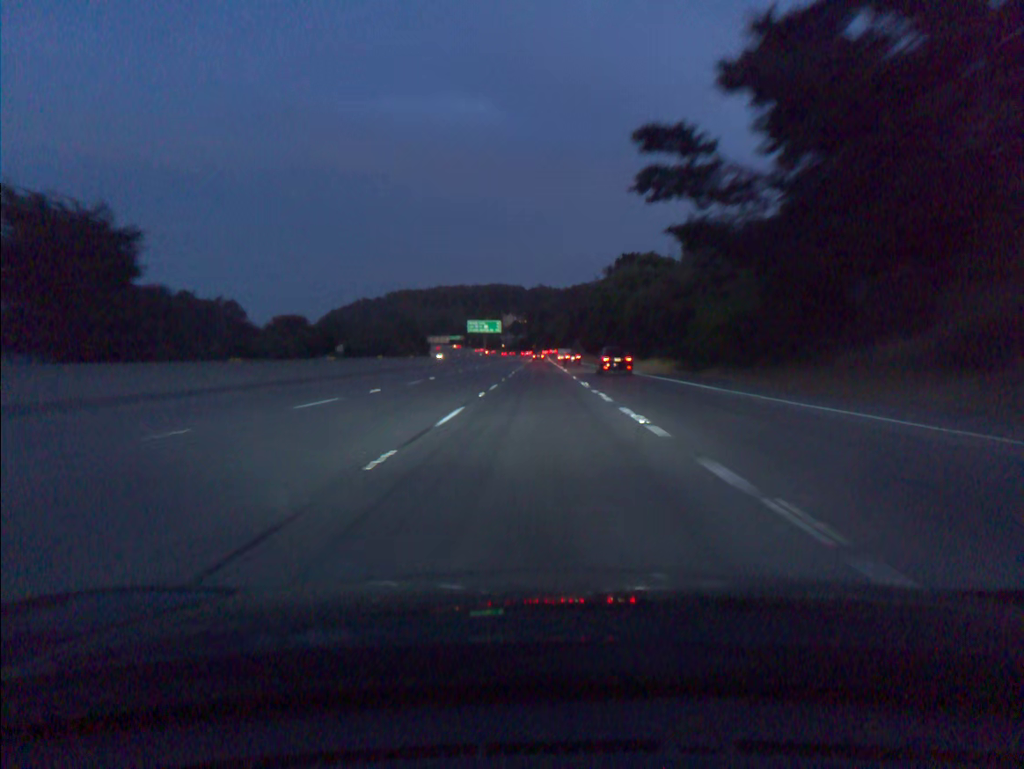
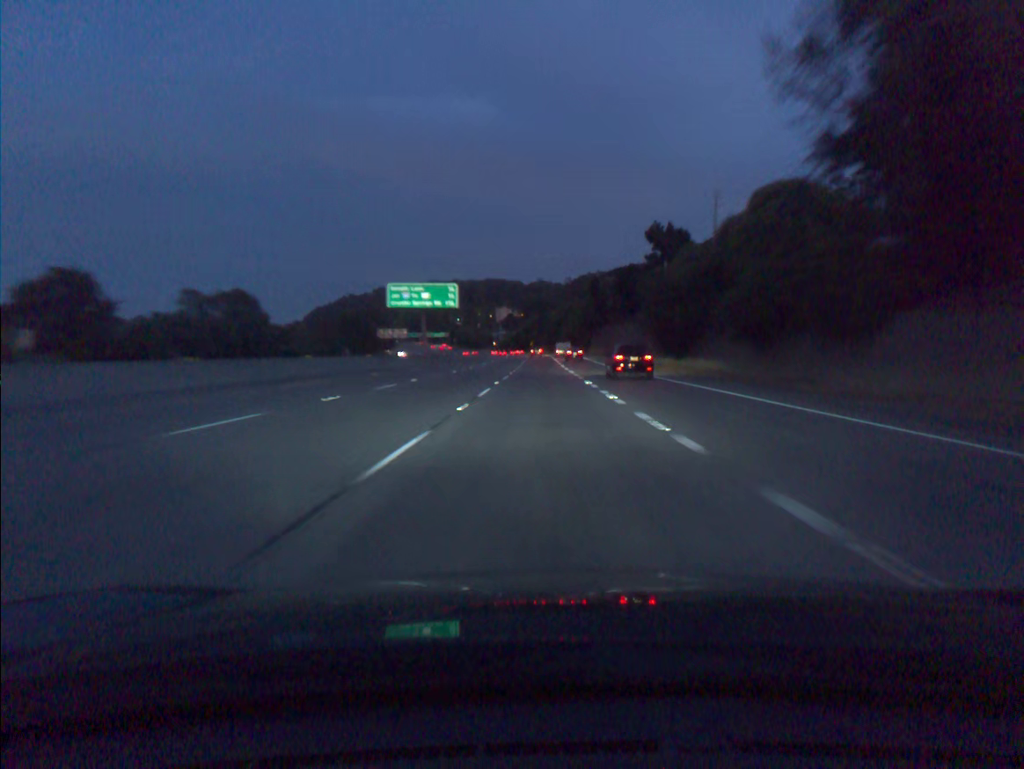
(-0.3, +91.9) m; 0°
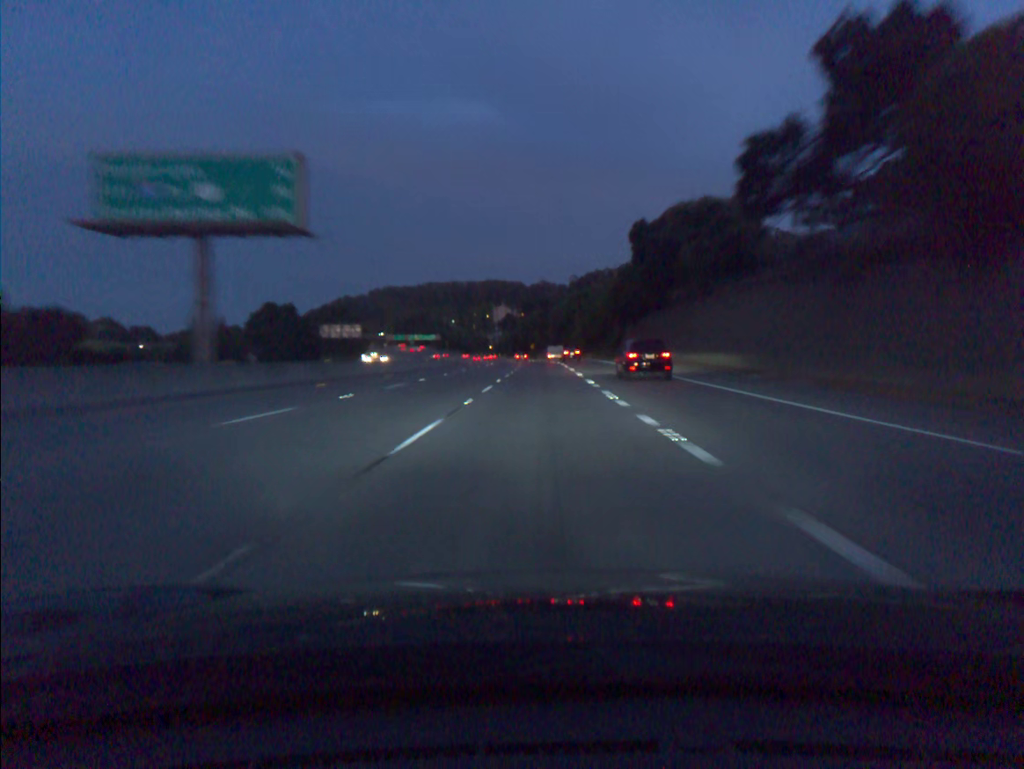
(0.0, +54.8) m; 0°
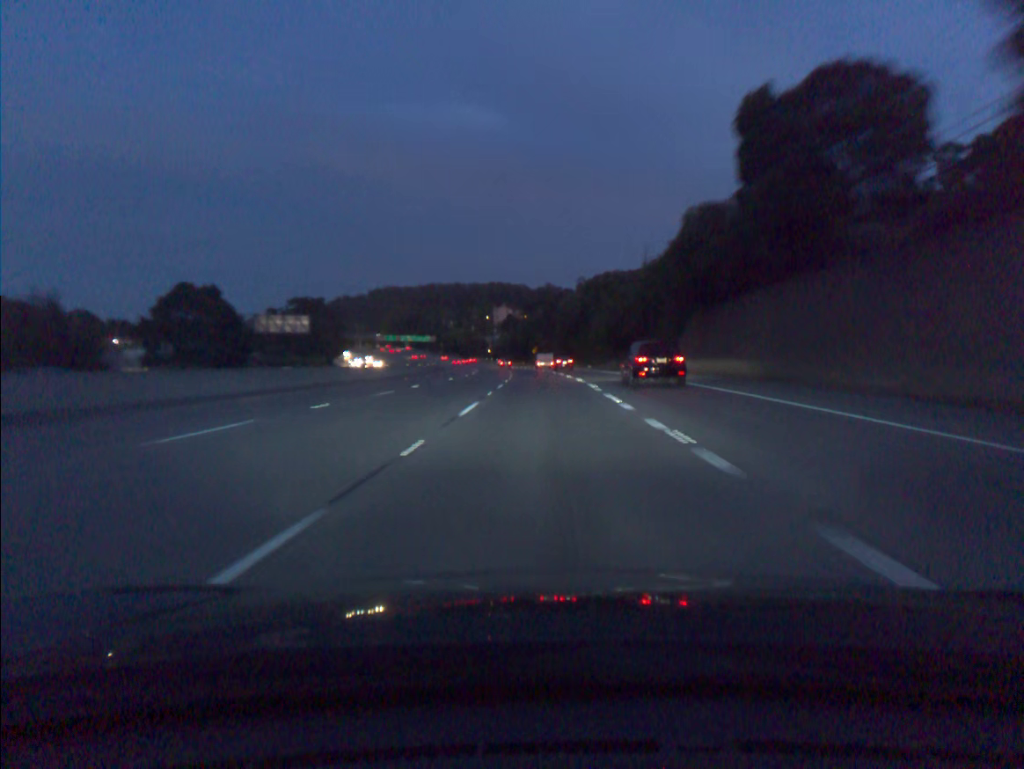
(-0.1, +36.5) m; 0°
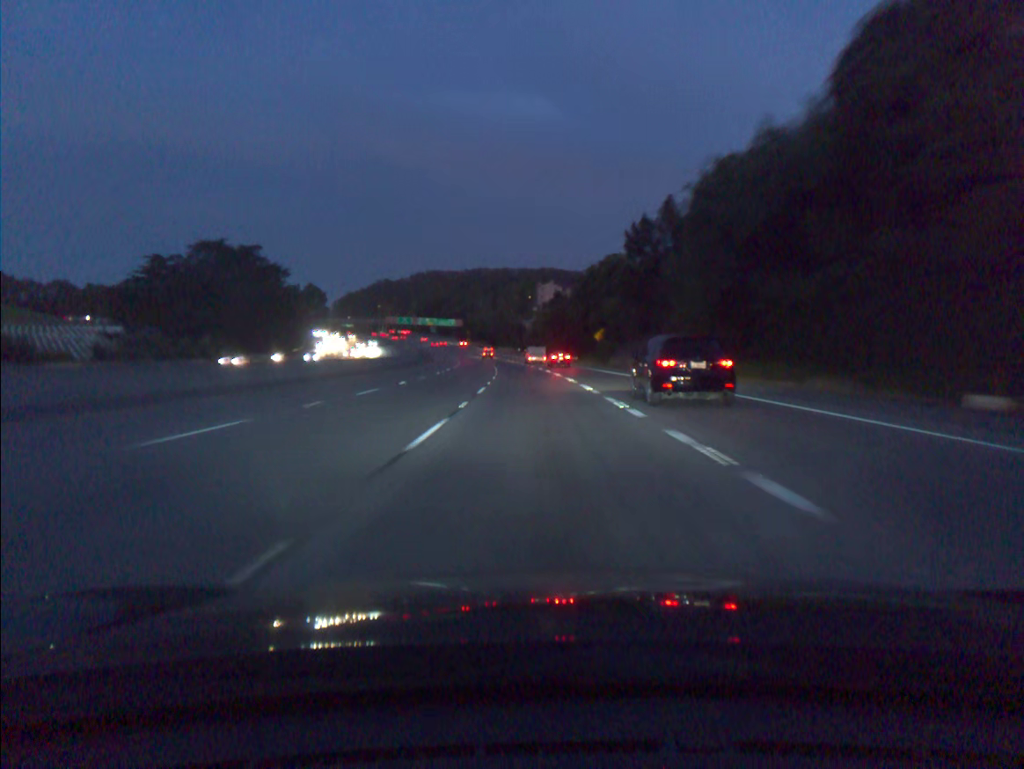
(-2.2, +91.5) m; -4°
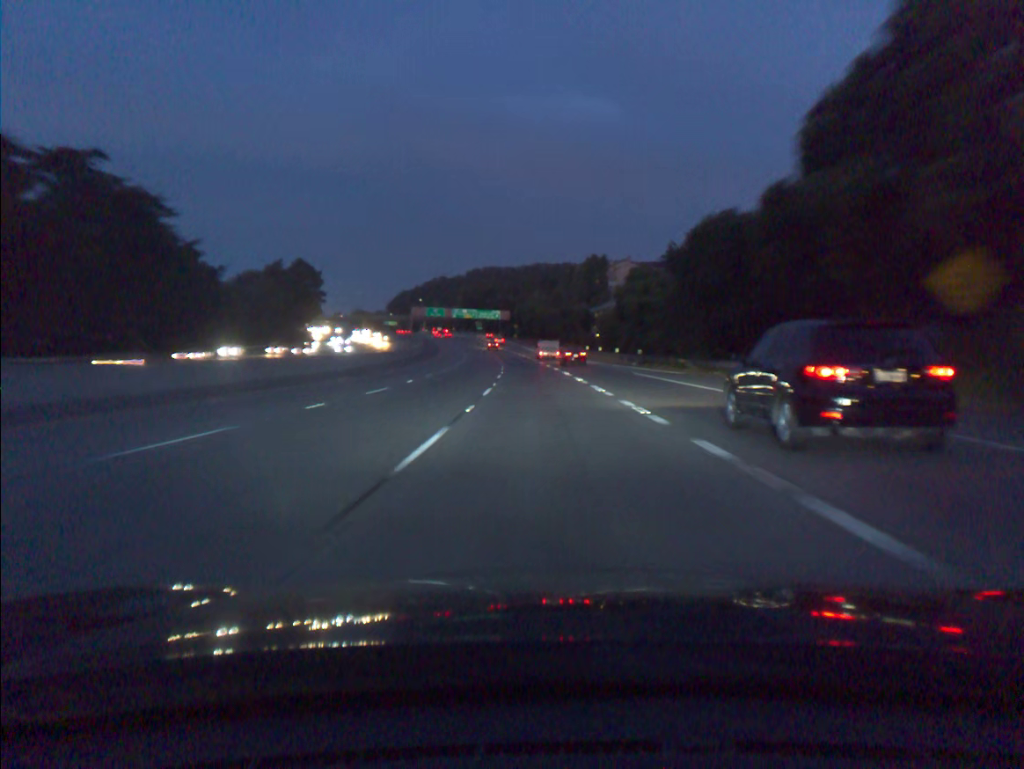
(-3.0, +73.3) m; -5°
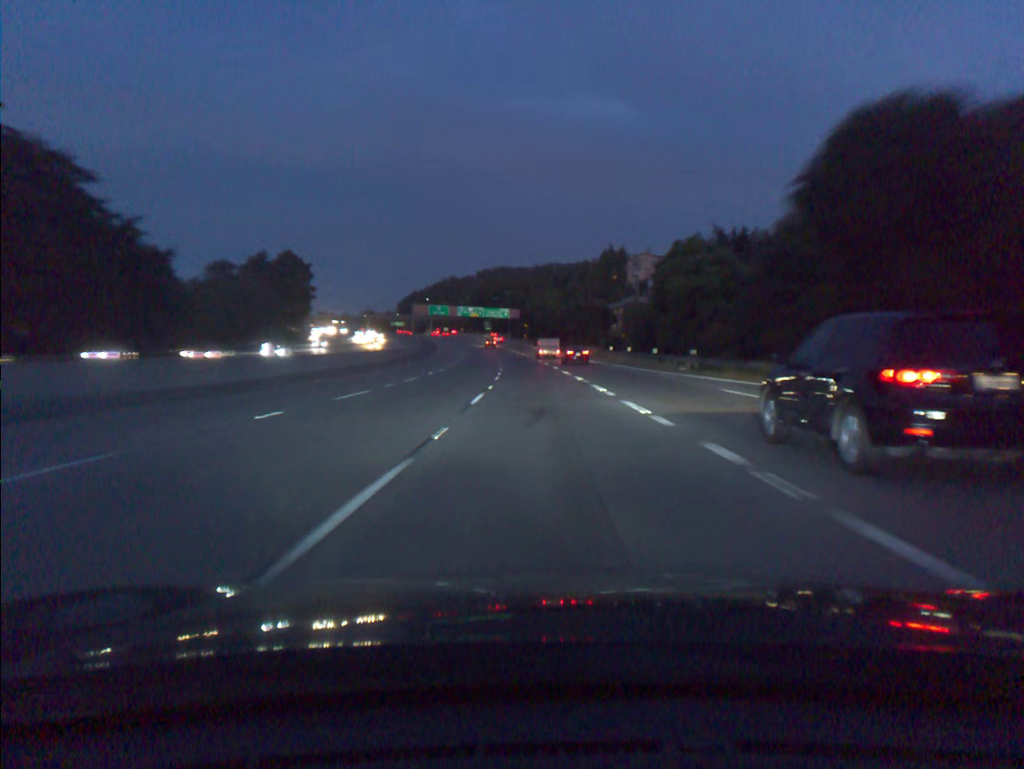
(-0.1, +18.3) m; -1°
